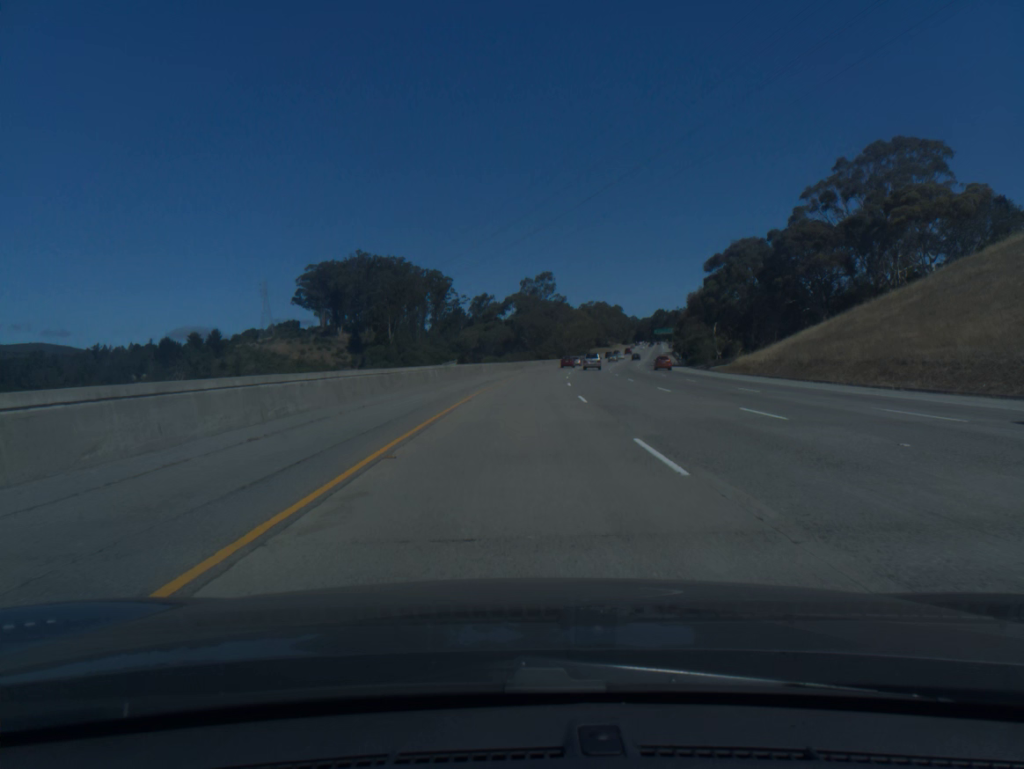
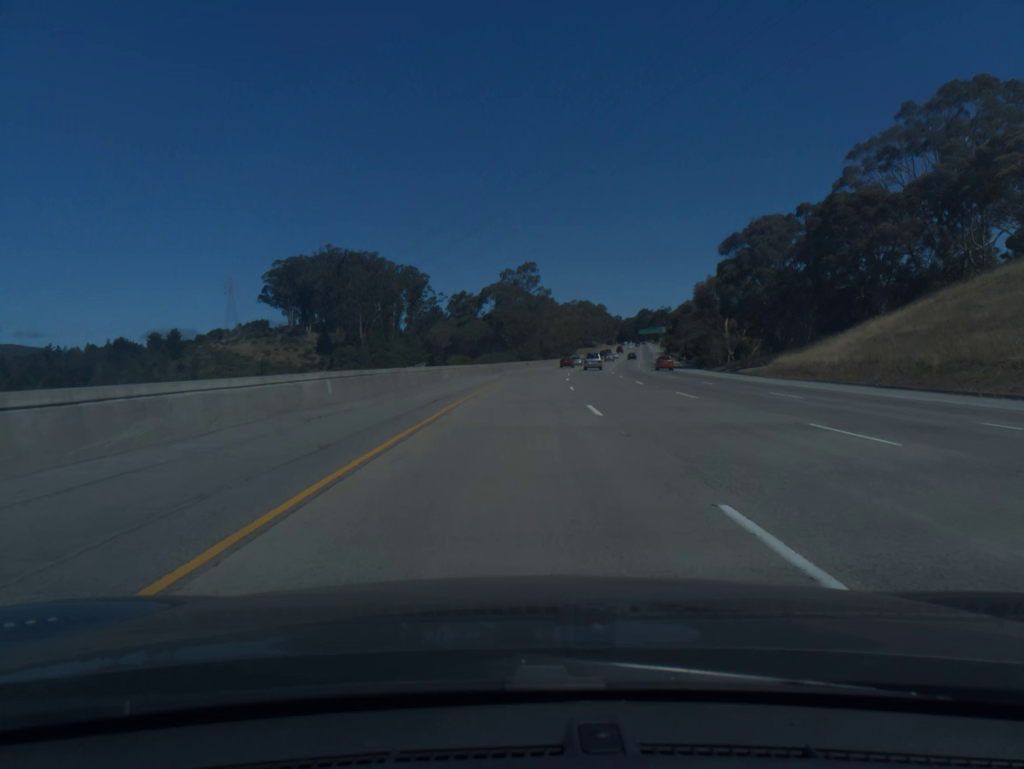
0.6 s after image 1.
(+0.3, +20.1) m; +1°
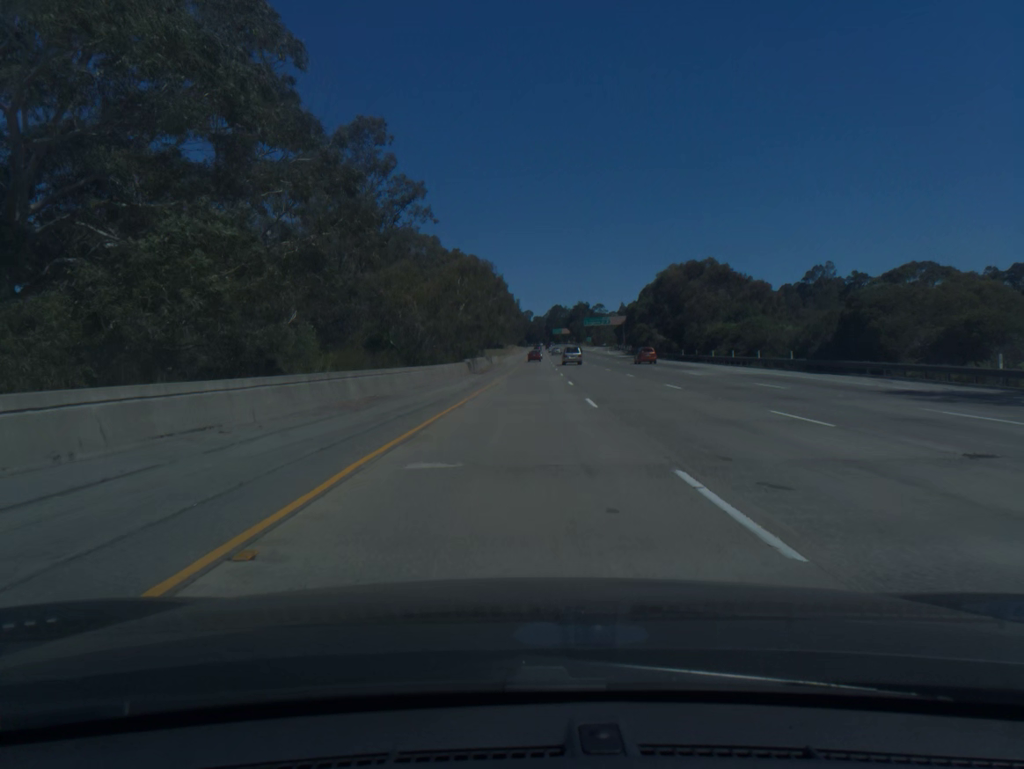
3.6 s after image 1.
(+6.3, +100.2) m; +7°
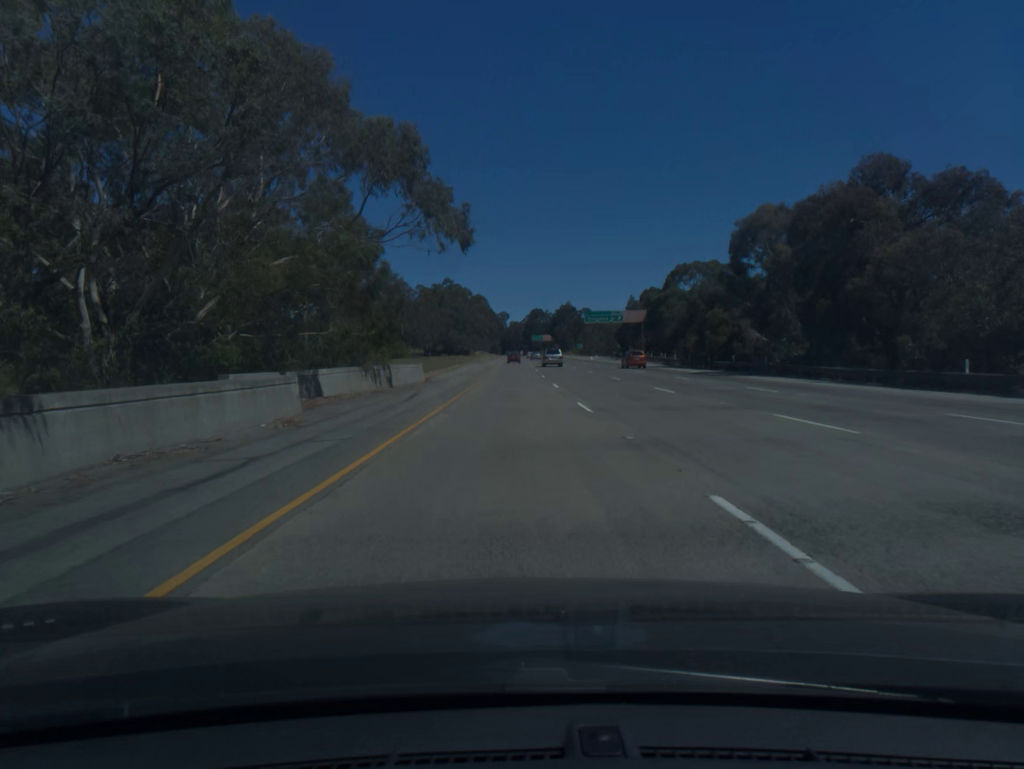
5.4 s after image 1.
(+1.5, +60.2) m; +2°
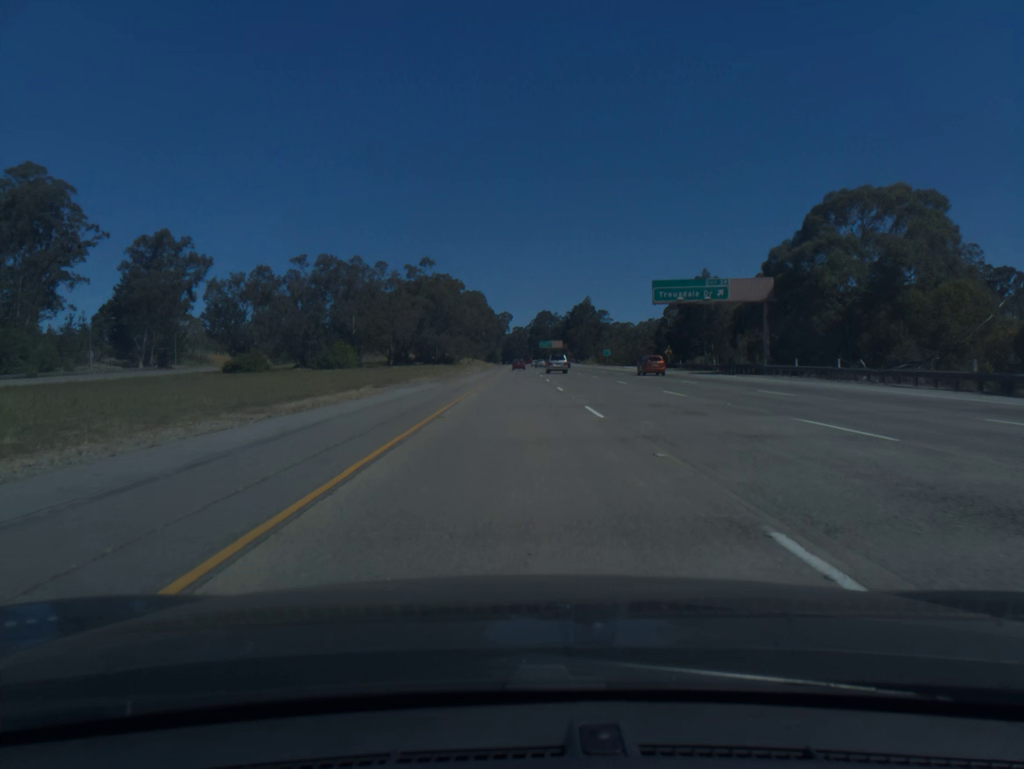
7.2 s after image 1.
(-0.2, +60.1) m; 0°
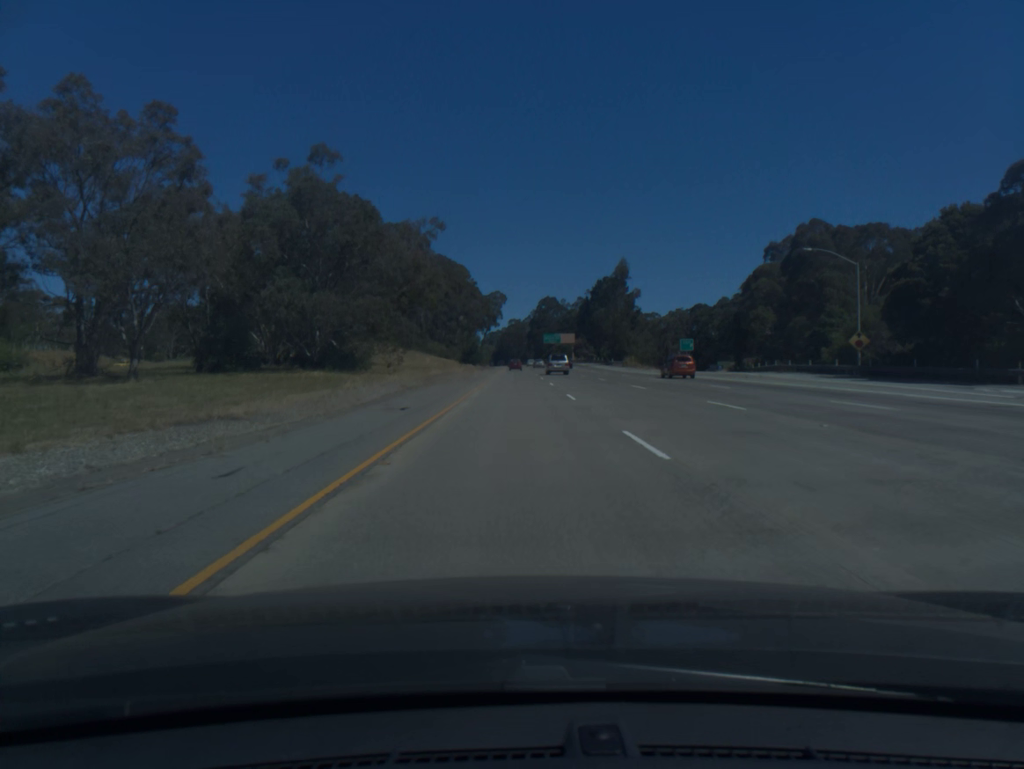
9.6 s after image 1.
(+0.2, +79.9) m; 0°
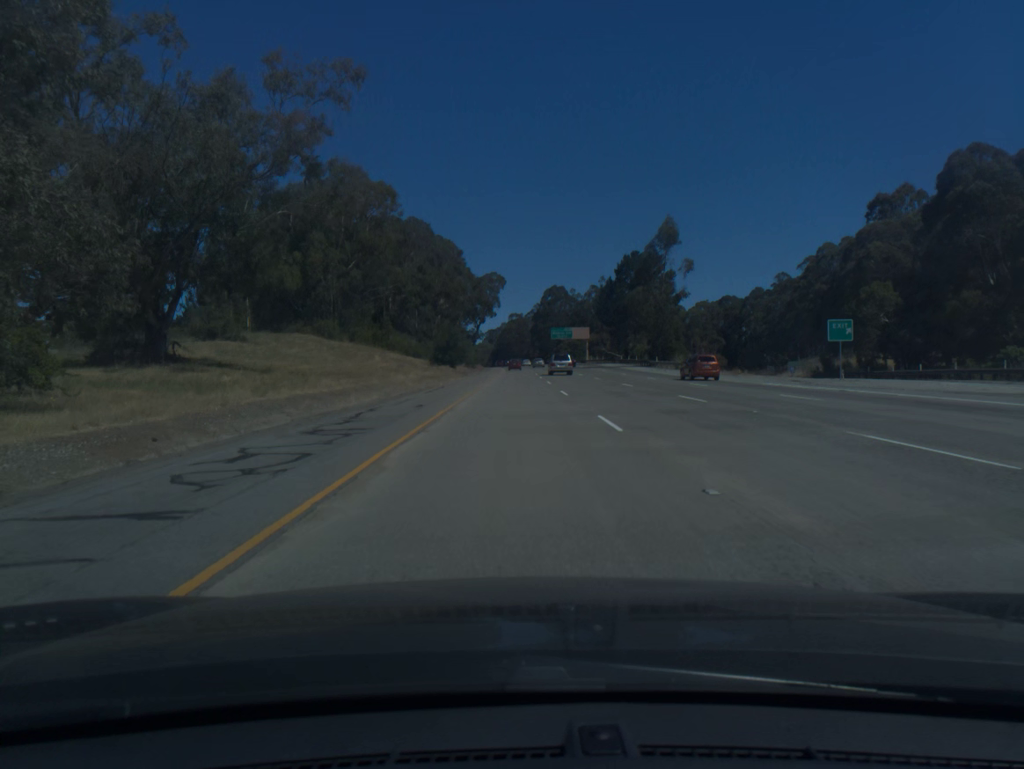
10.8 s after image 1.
(0.0, +40.0) m; 0°
